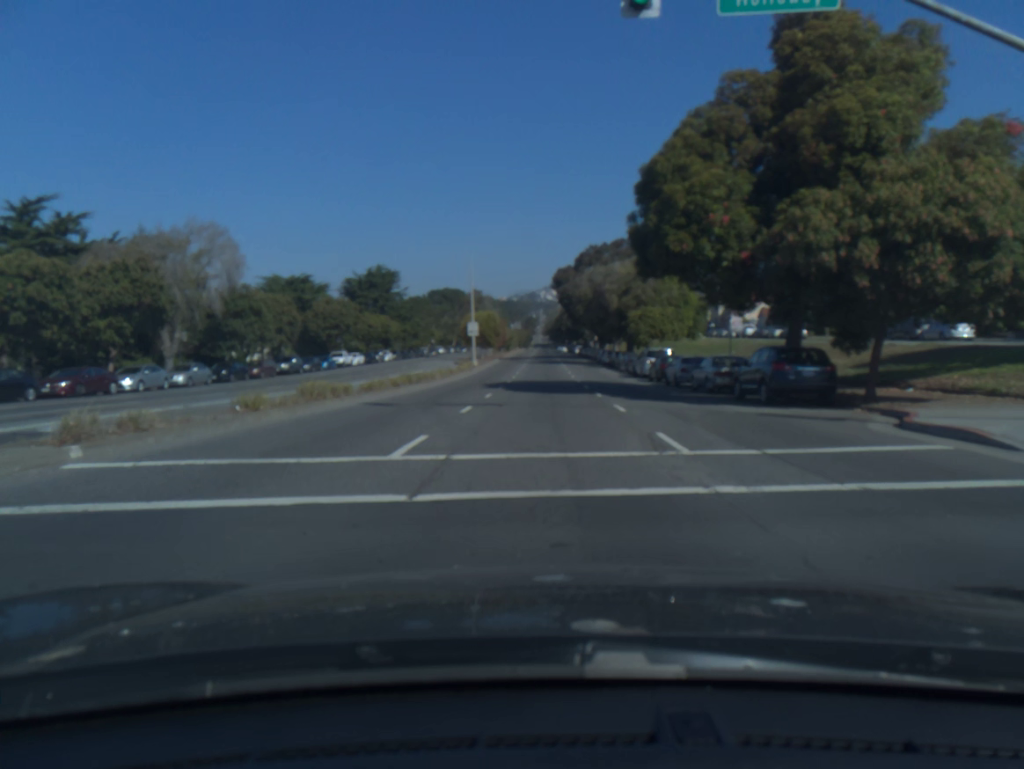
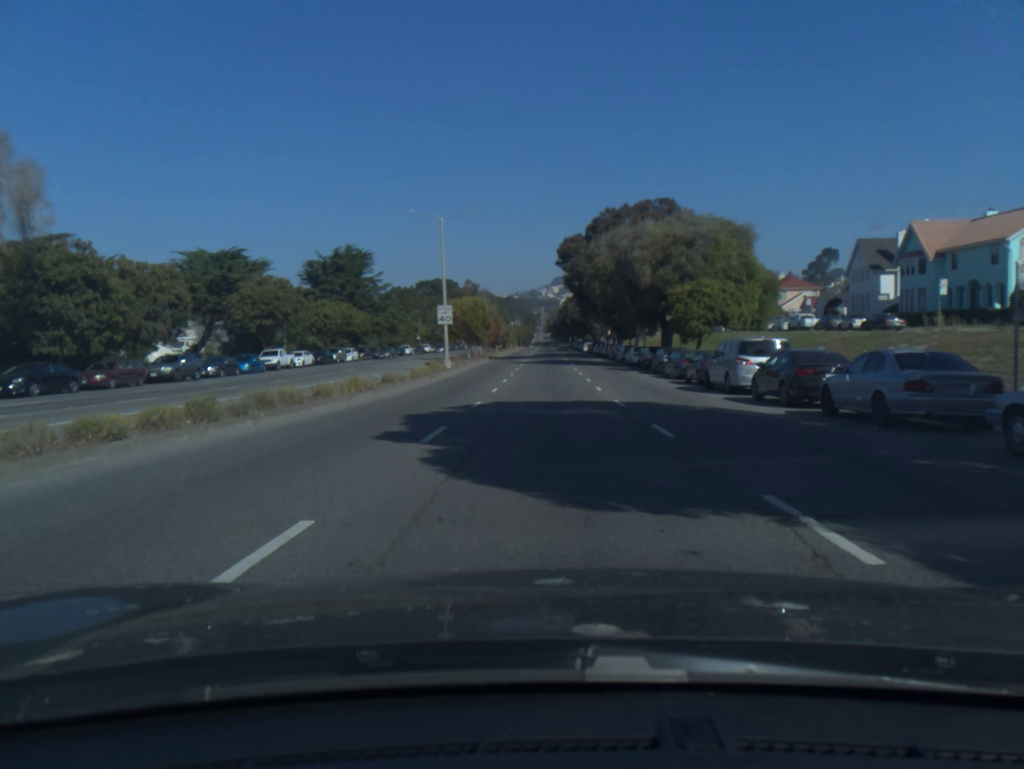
(0.0, +20.5) m; 0°
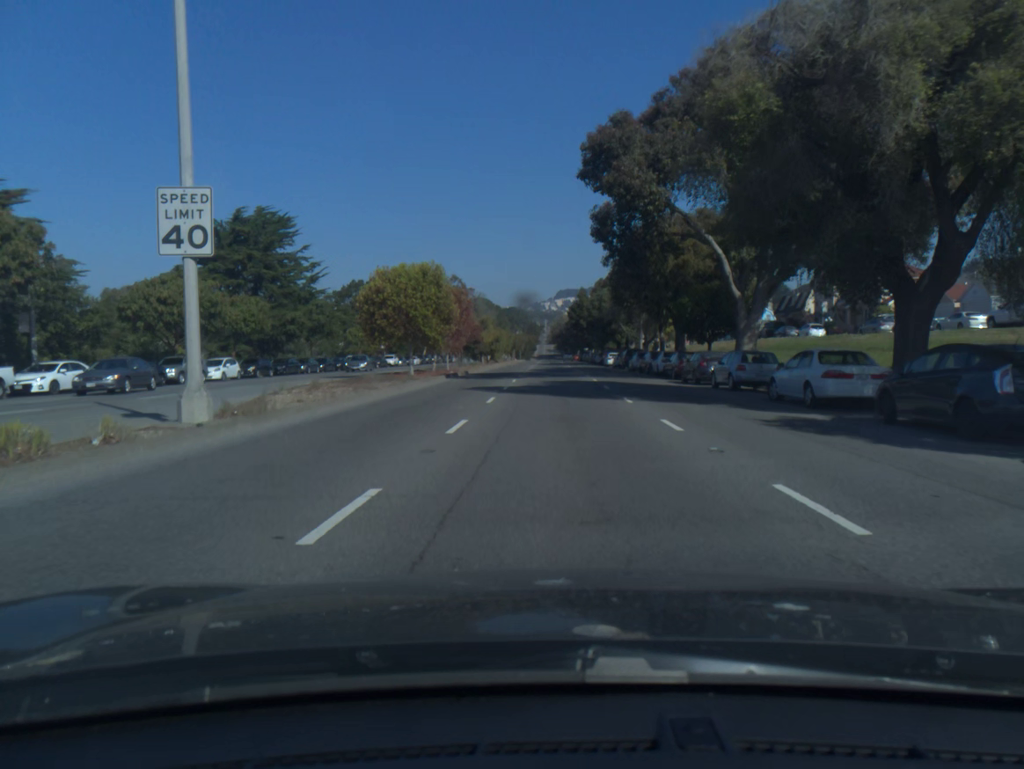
(0.0, +35.4) m; 0°
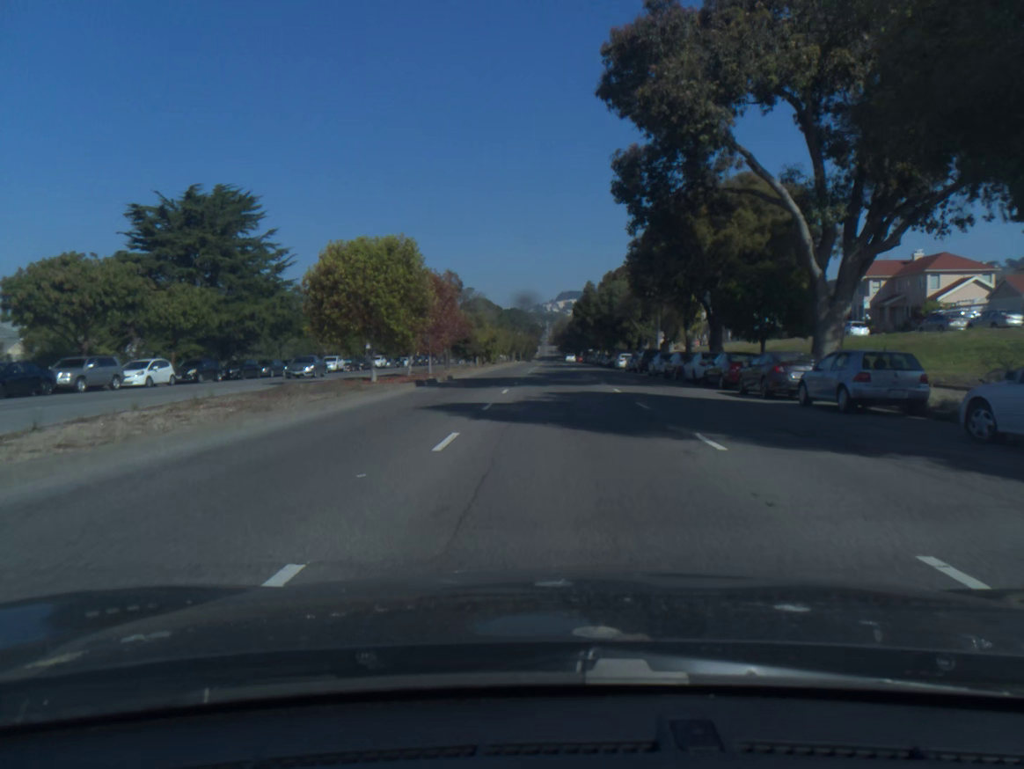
(0.0, +9.9) m; 0°
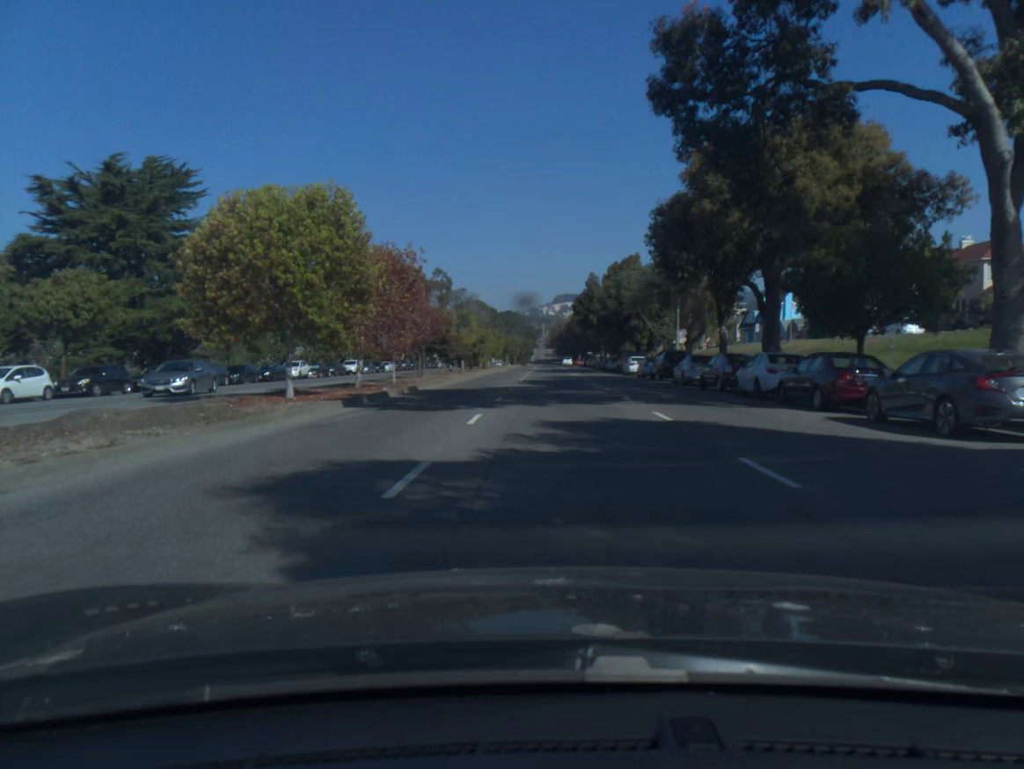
(0.0, +10.3) m; 0°
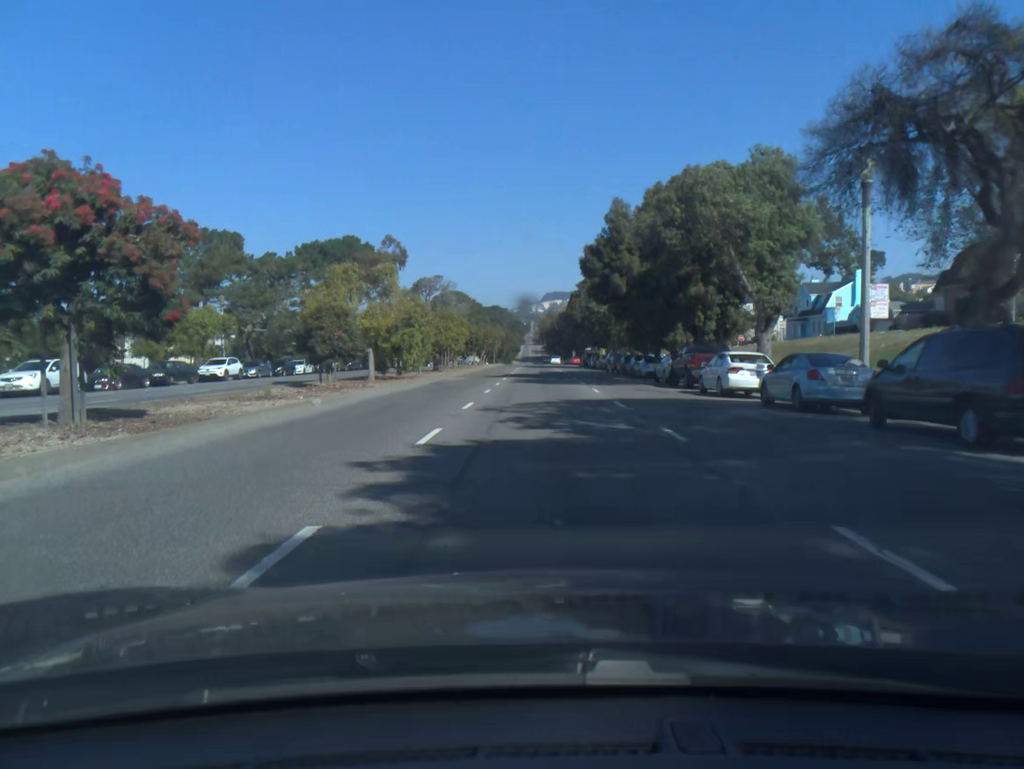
(+0.3, +32.3) m; +1°
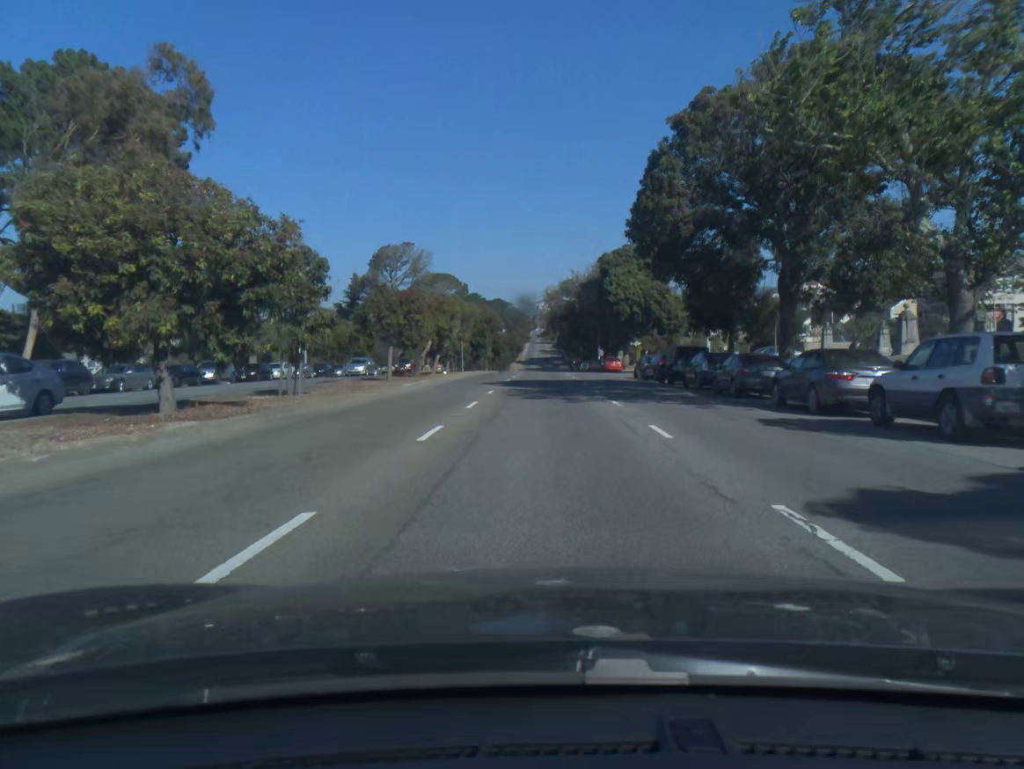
(-0.3, +57.5) m; -1°
